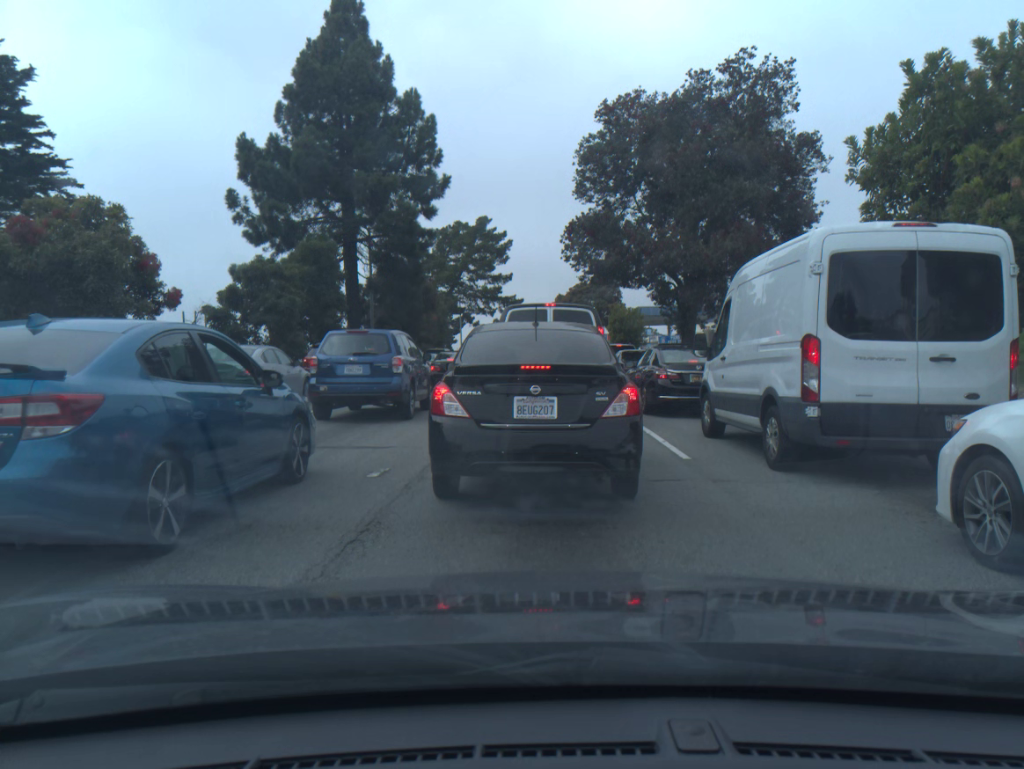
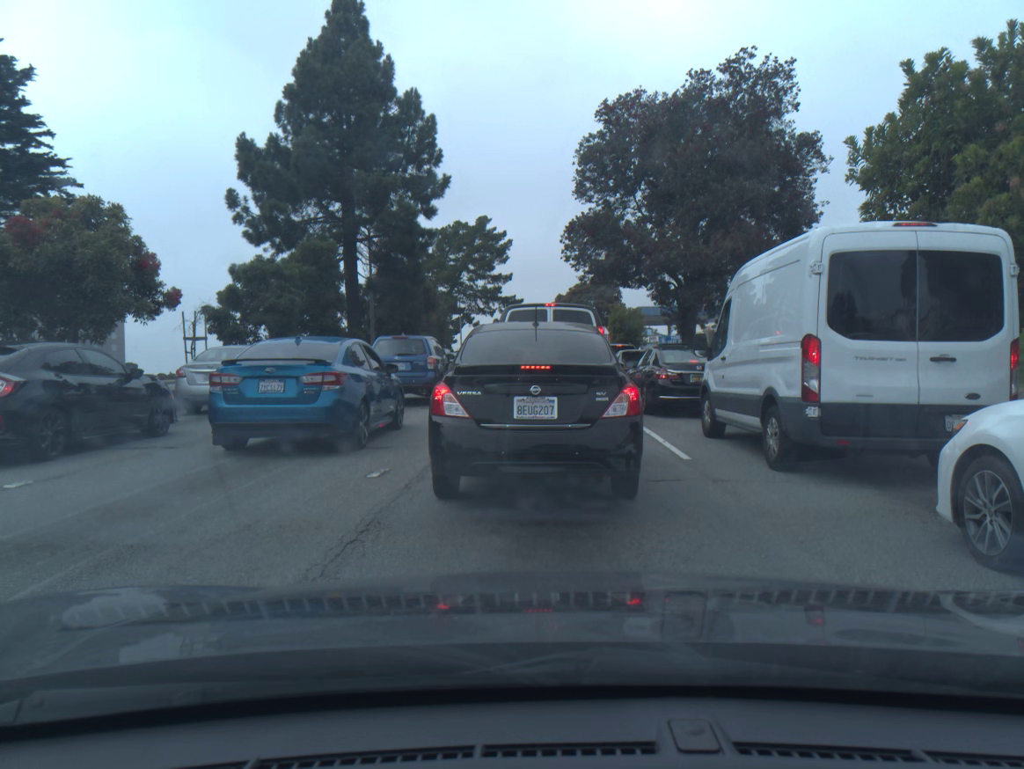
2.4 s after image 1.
(0.0, 0.0) m; 0°
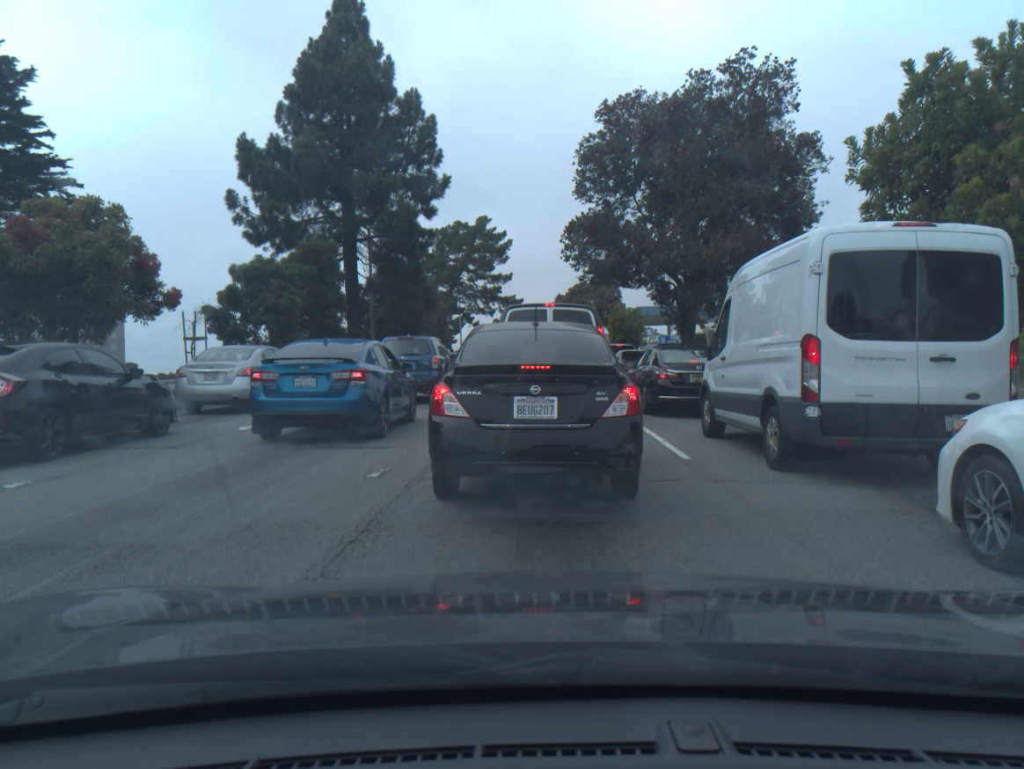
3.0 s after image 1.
(0.0, 0.0) m; 0°
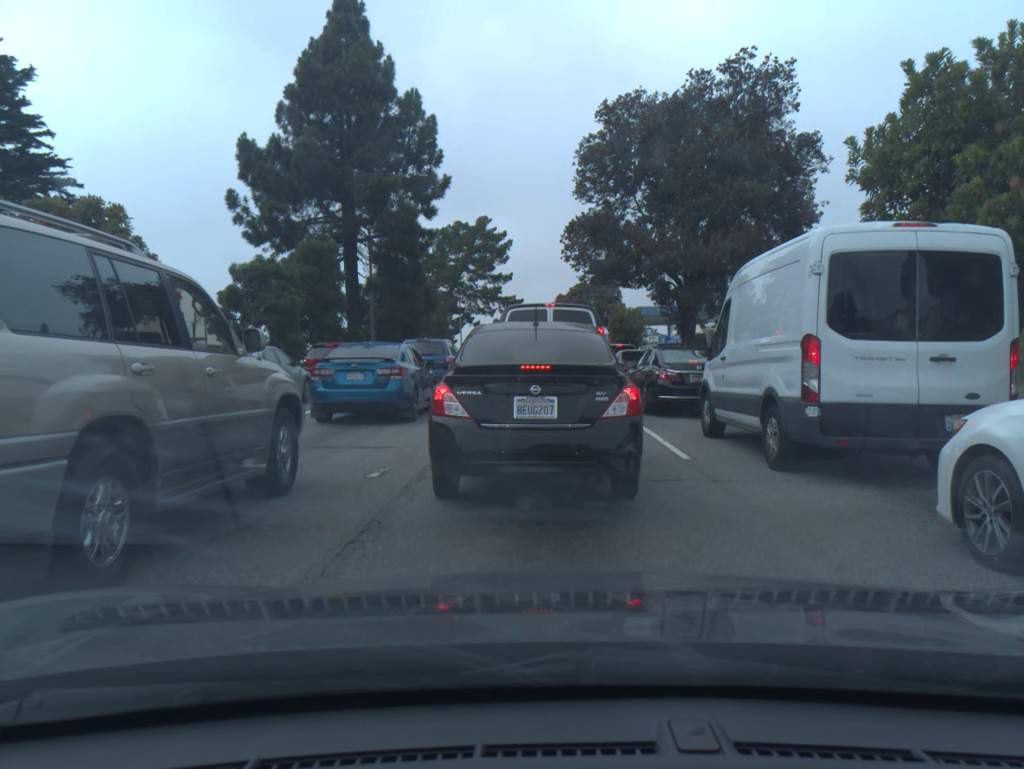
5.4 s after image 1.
(0.0, -0.1) m; 0°
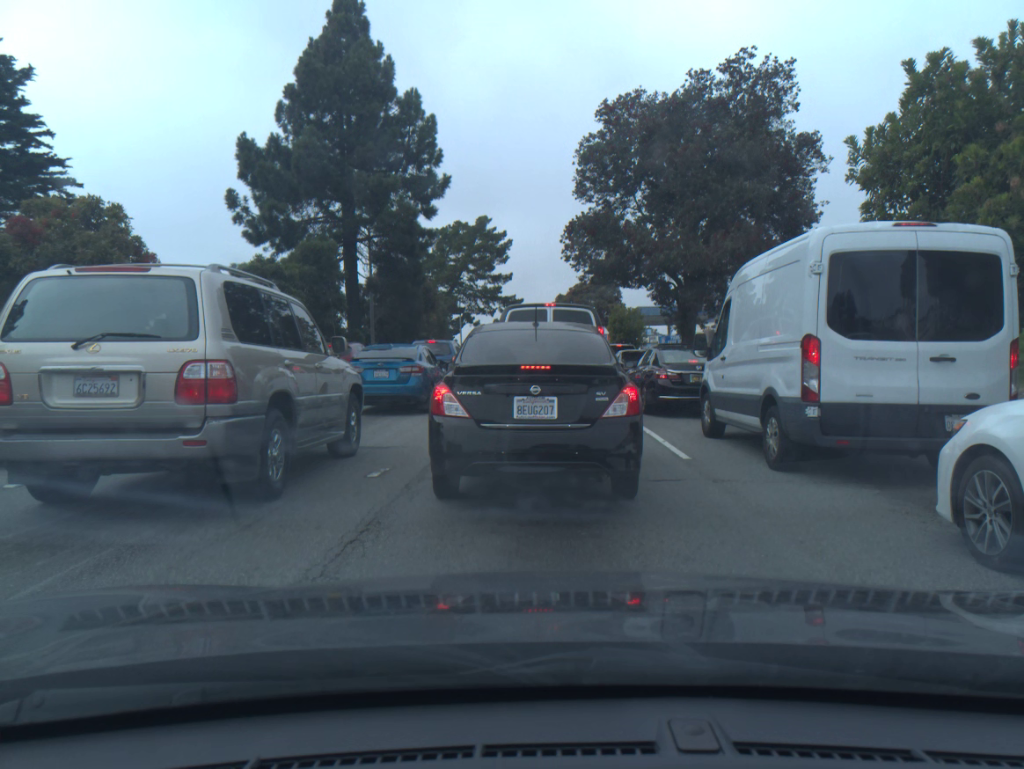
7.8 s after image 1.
(0.0, -0.1) m; 0°
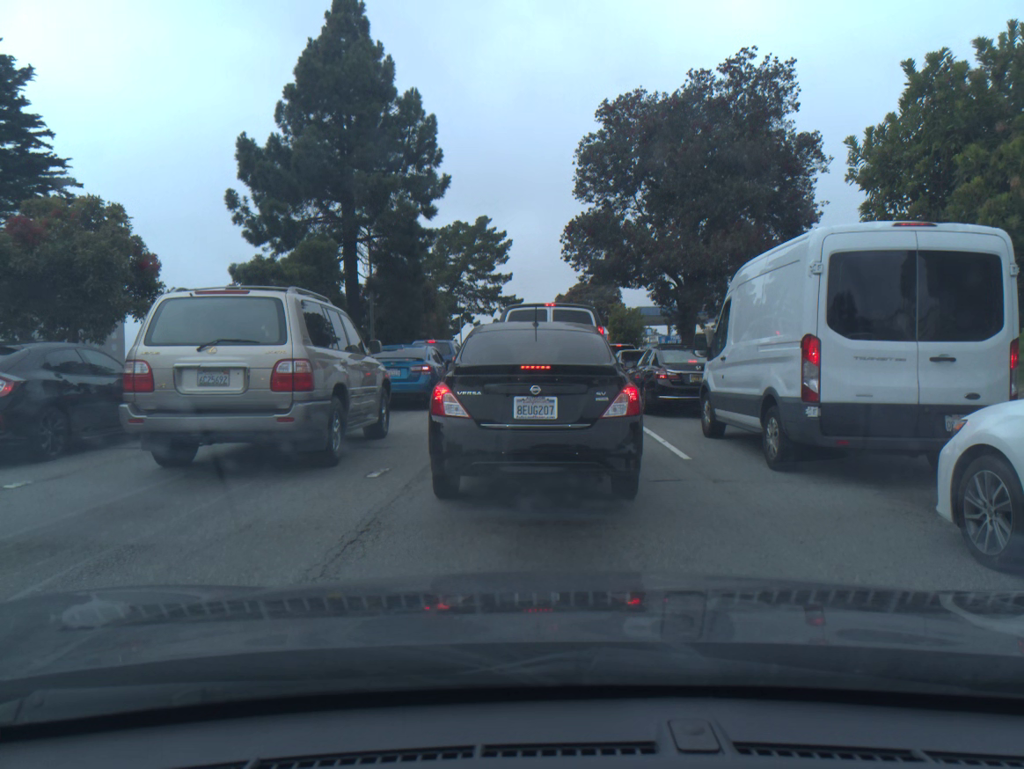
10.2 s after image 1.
(0.0, -0.1) m; 0°
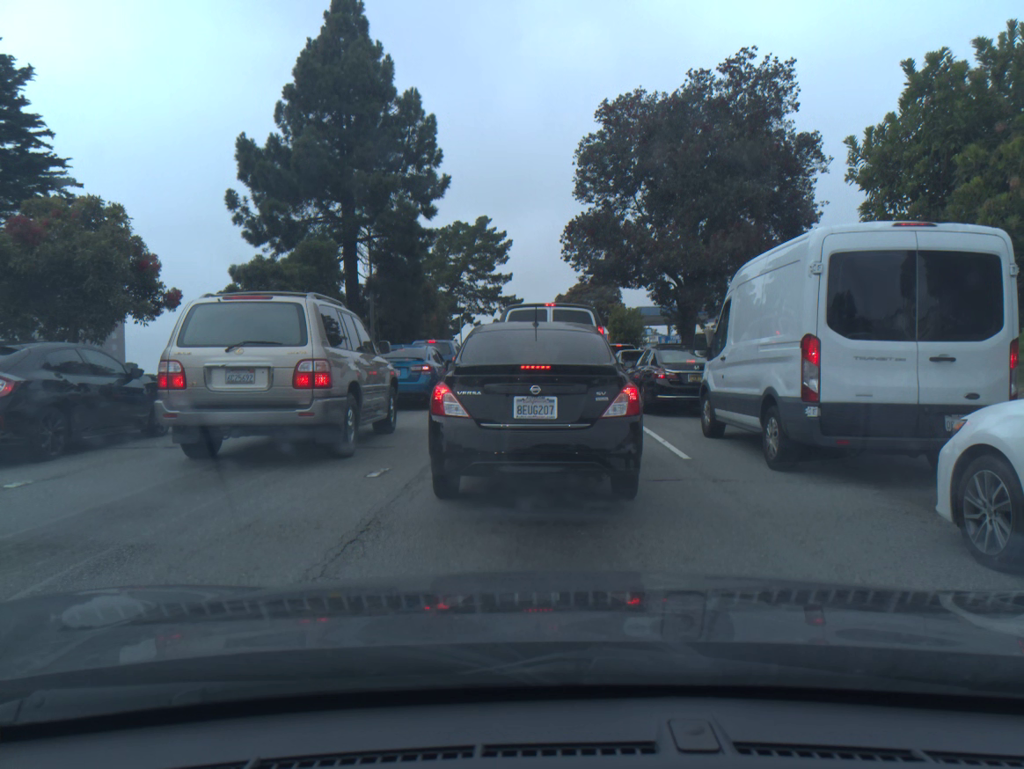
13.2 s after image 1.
(0.0, 0.0) m; 0°
